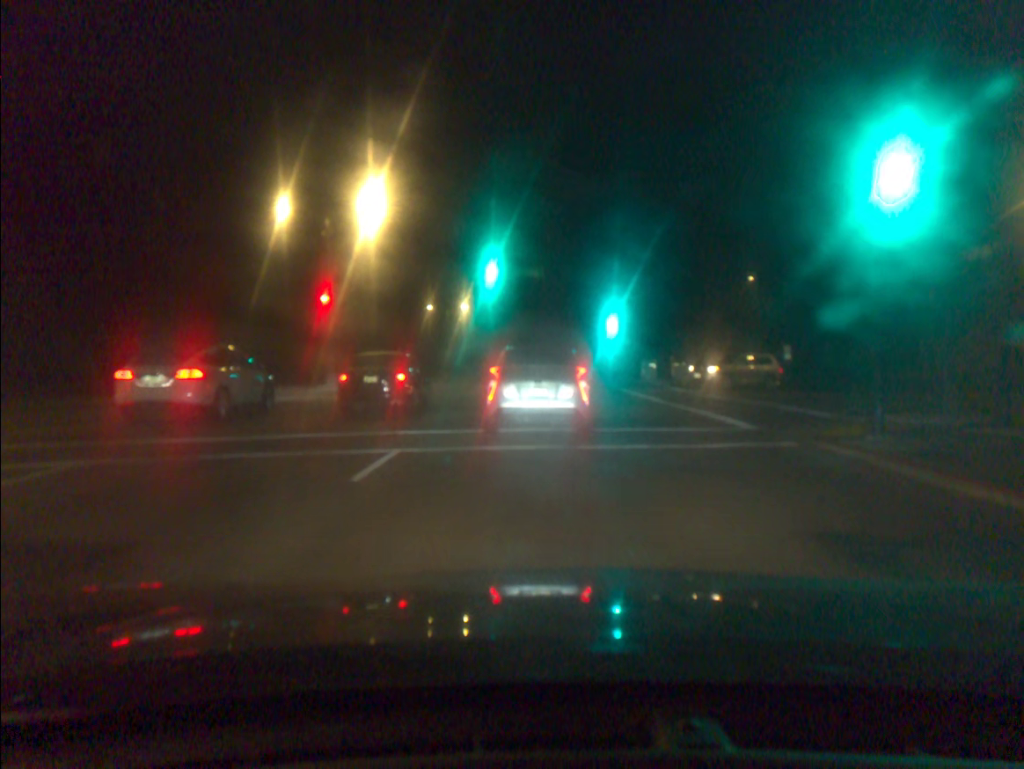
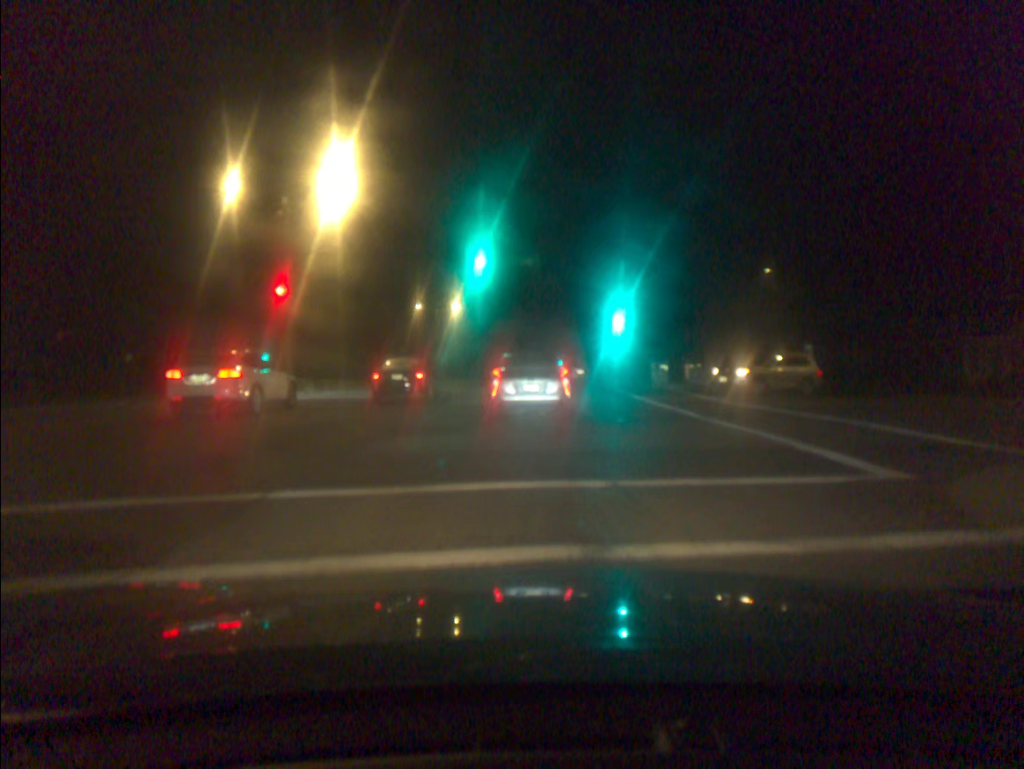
(0.0, +5.8) m; +1°
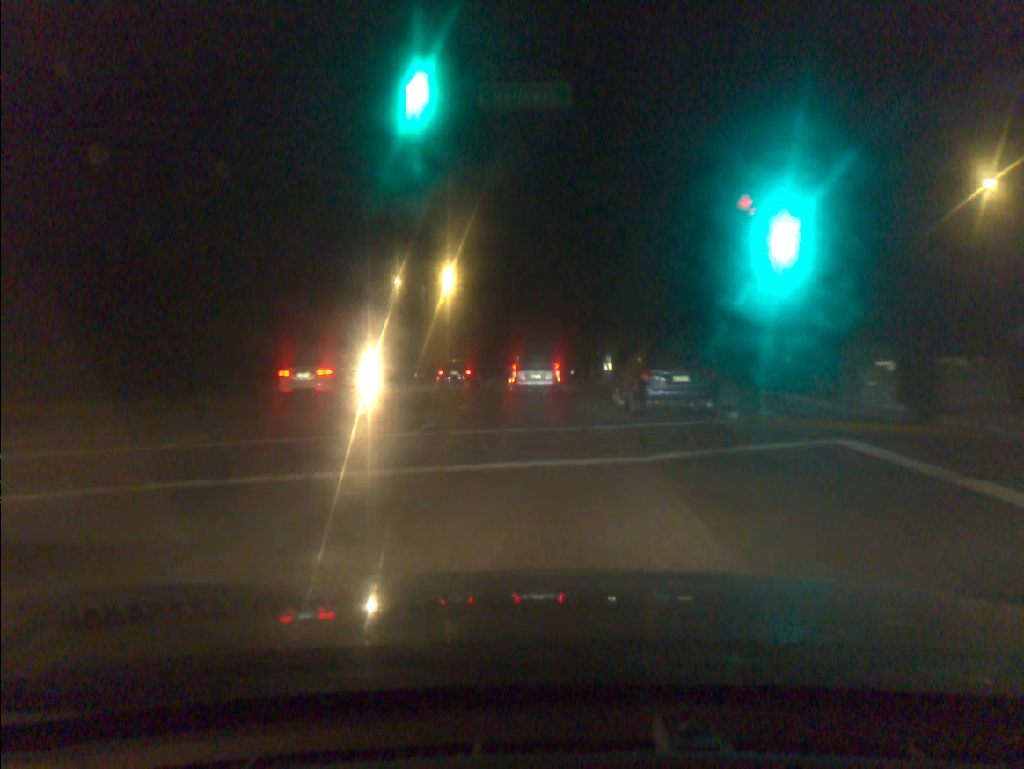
(-0.3, +24.3) m; -2°
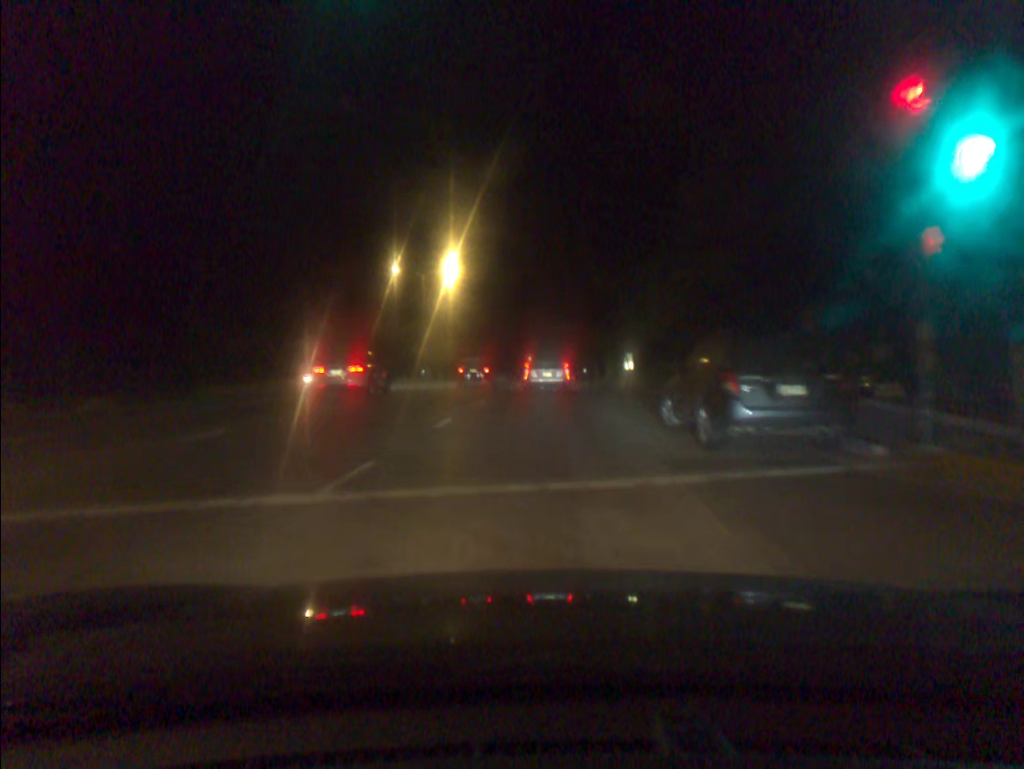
(-0.1, +6.2) m; -1°
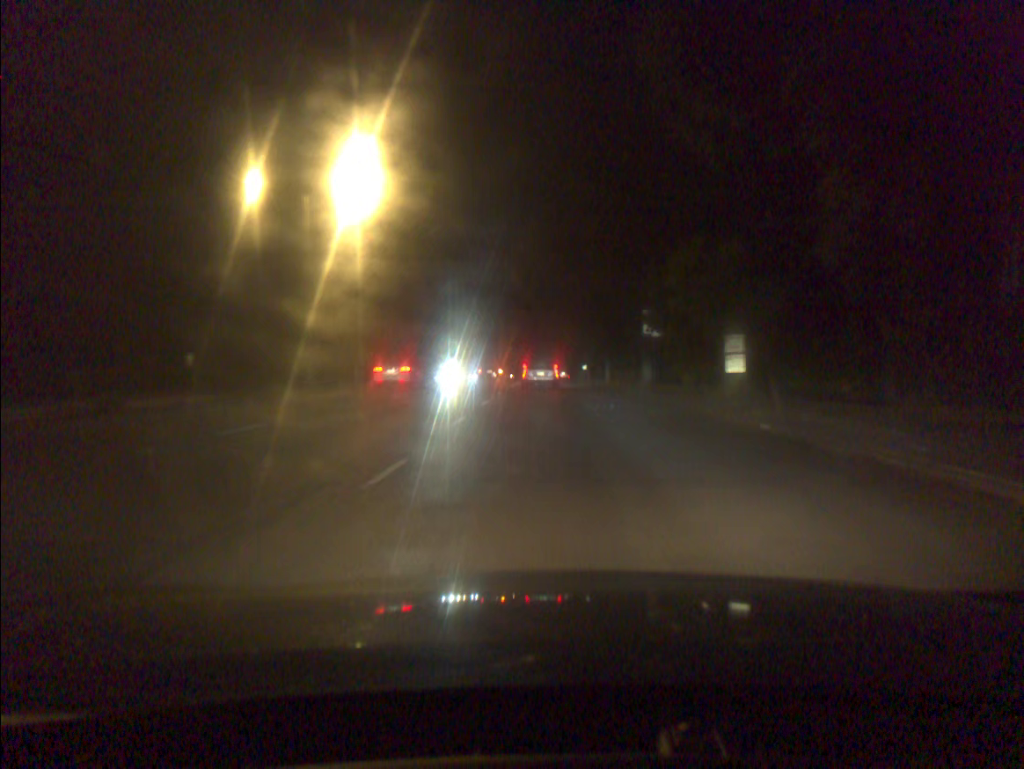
(+0.2, +27.9) m; +1°
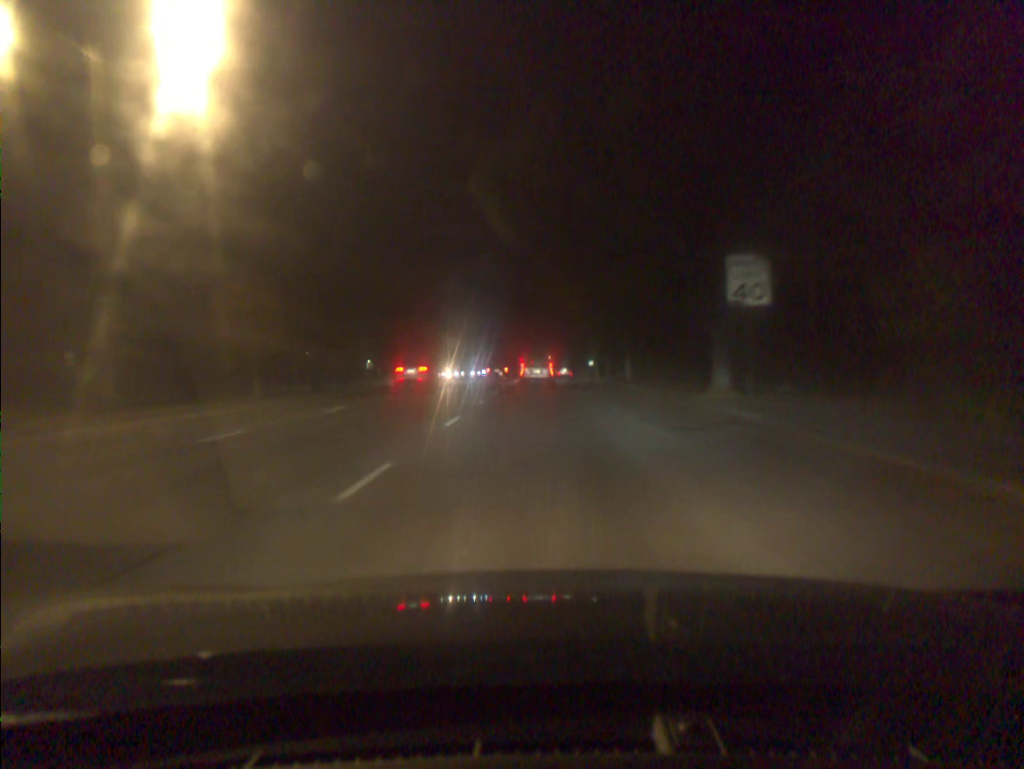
(+0.1, +15.4) m; 0°
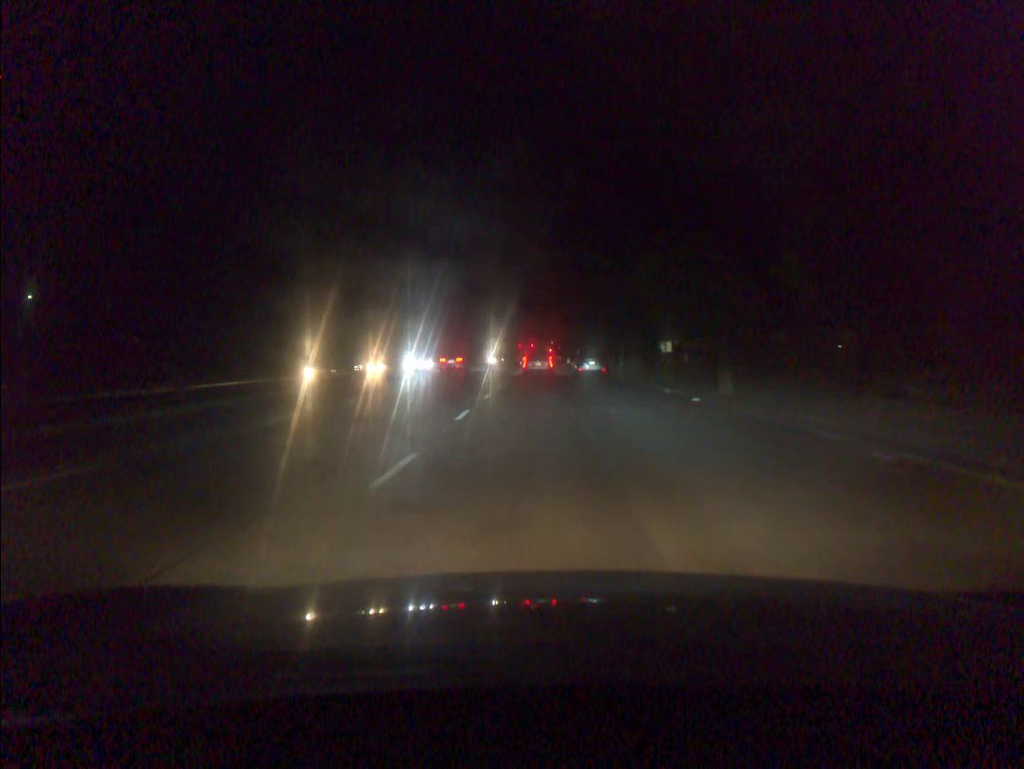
(-0.1, +42.1) m; 0°
